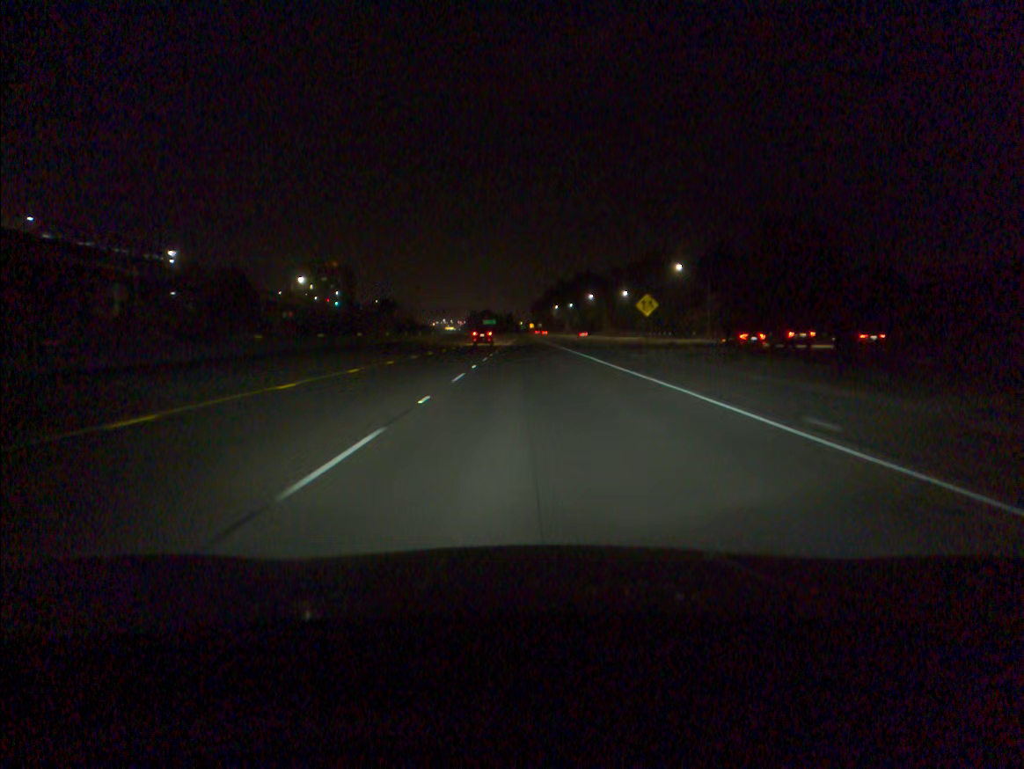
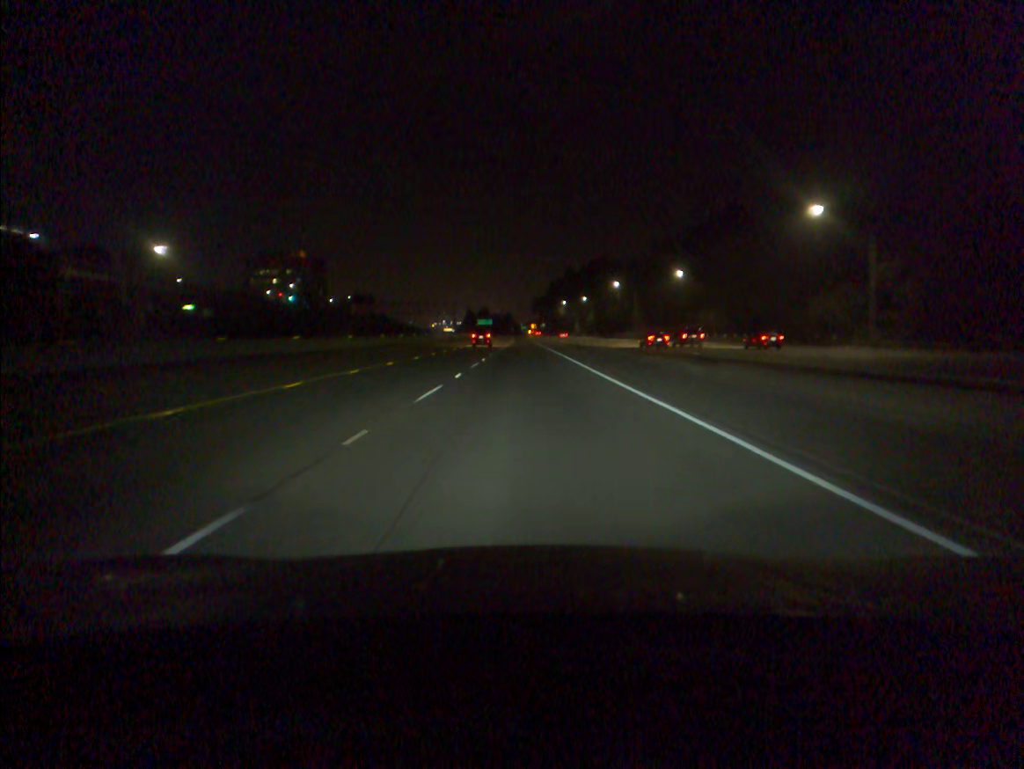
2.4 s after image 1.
(-0.1, +64.3) m; 0°
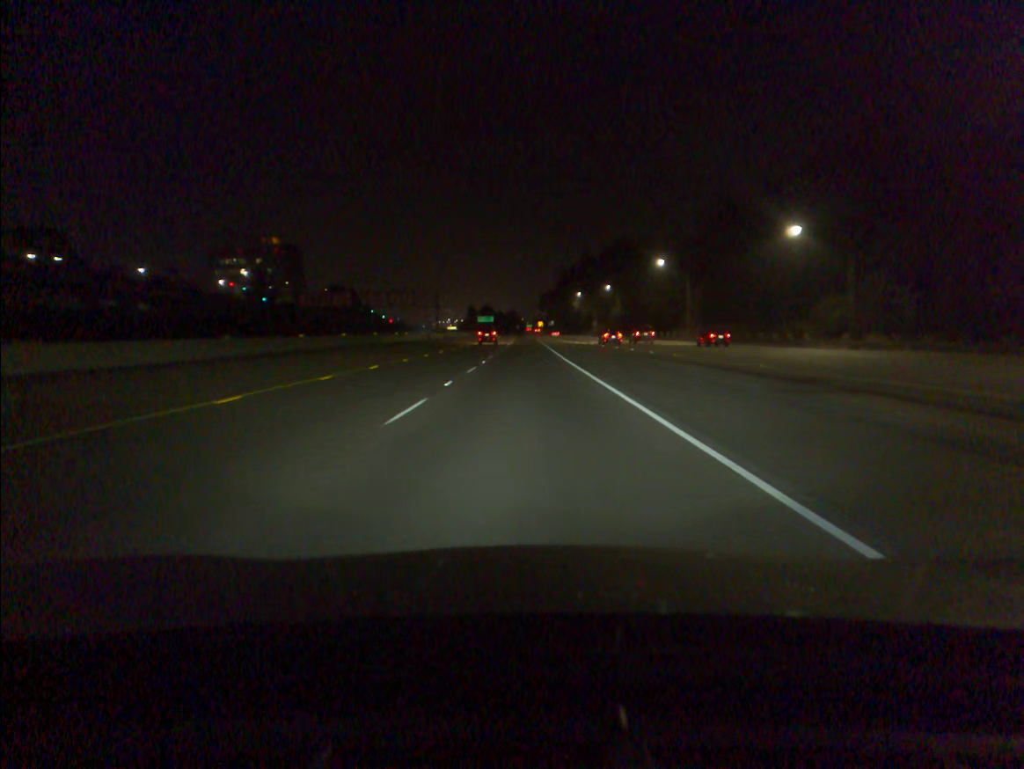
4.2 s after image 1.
(-0.2, +48.2) m; 0°
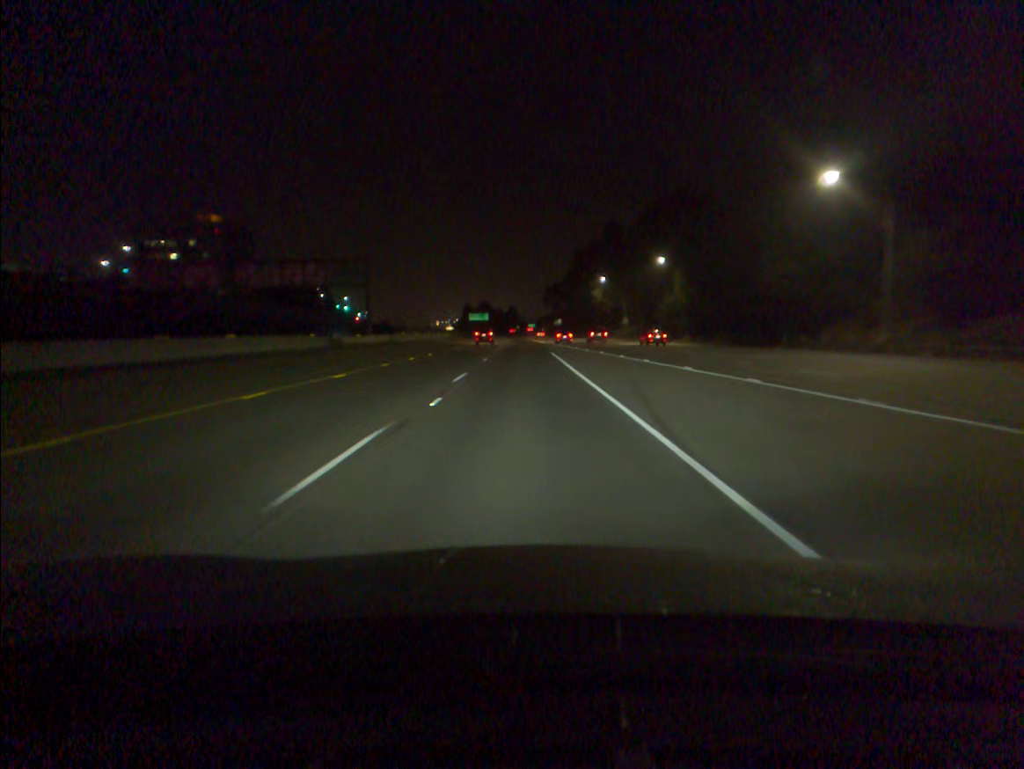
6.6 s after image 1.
(-0.1, +64.8) m; 0°
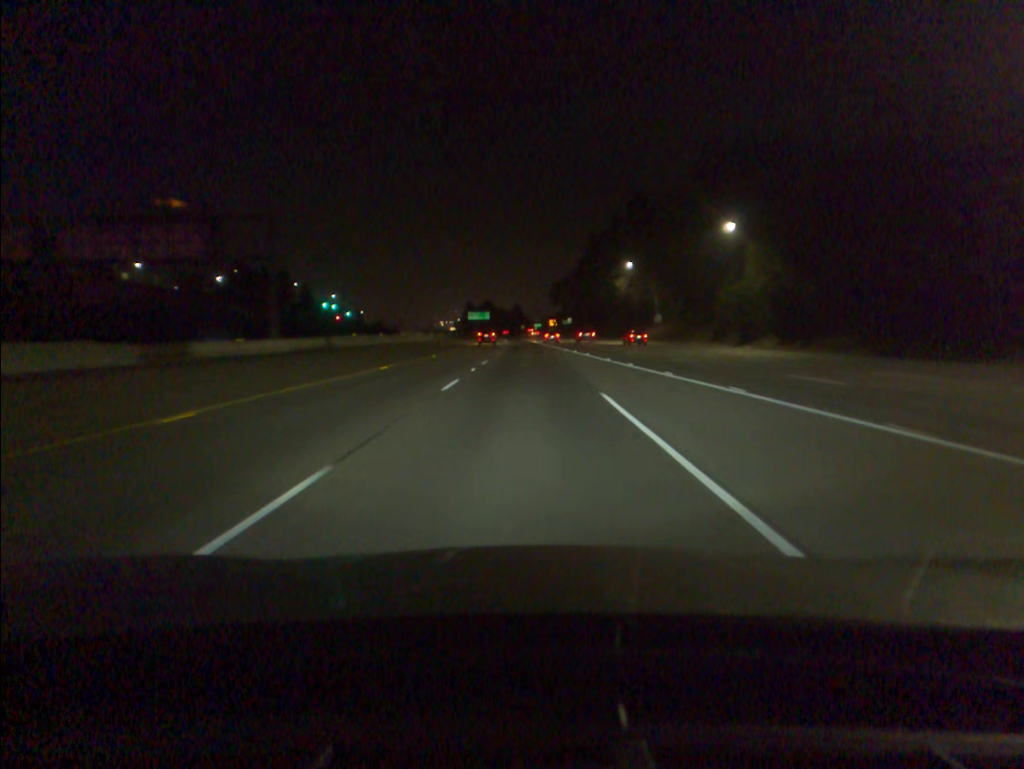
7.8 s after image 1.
(-0.1, +32.4) m; 0°
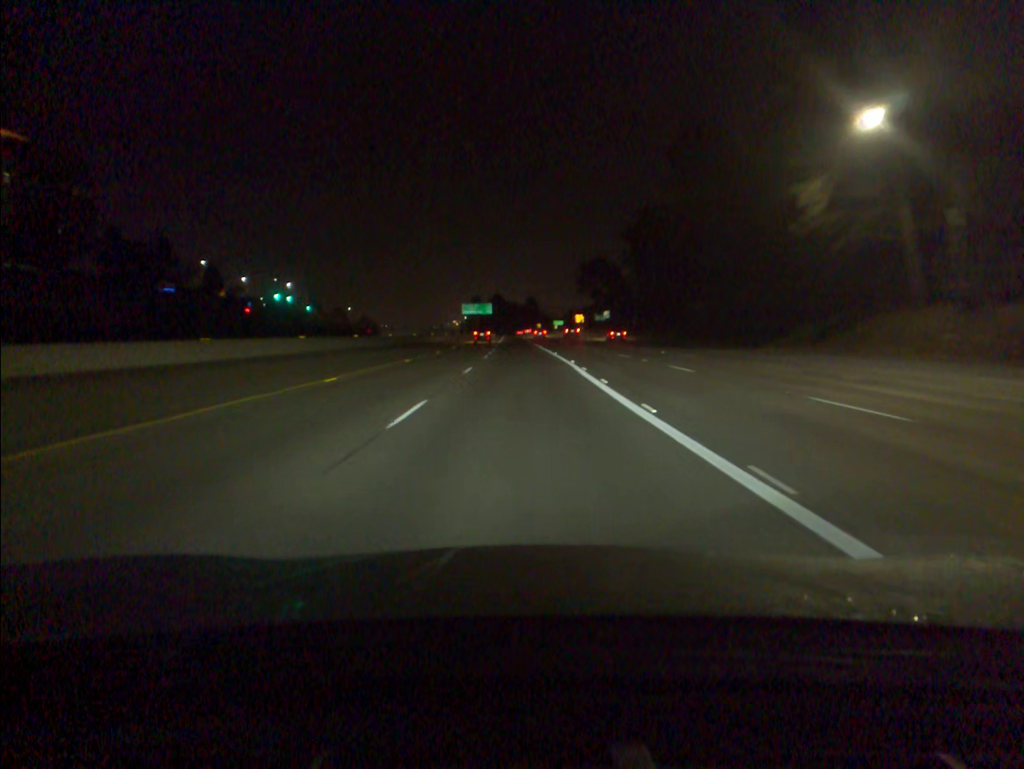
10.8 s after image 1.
(-0.4, +80.4) m; -1°
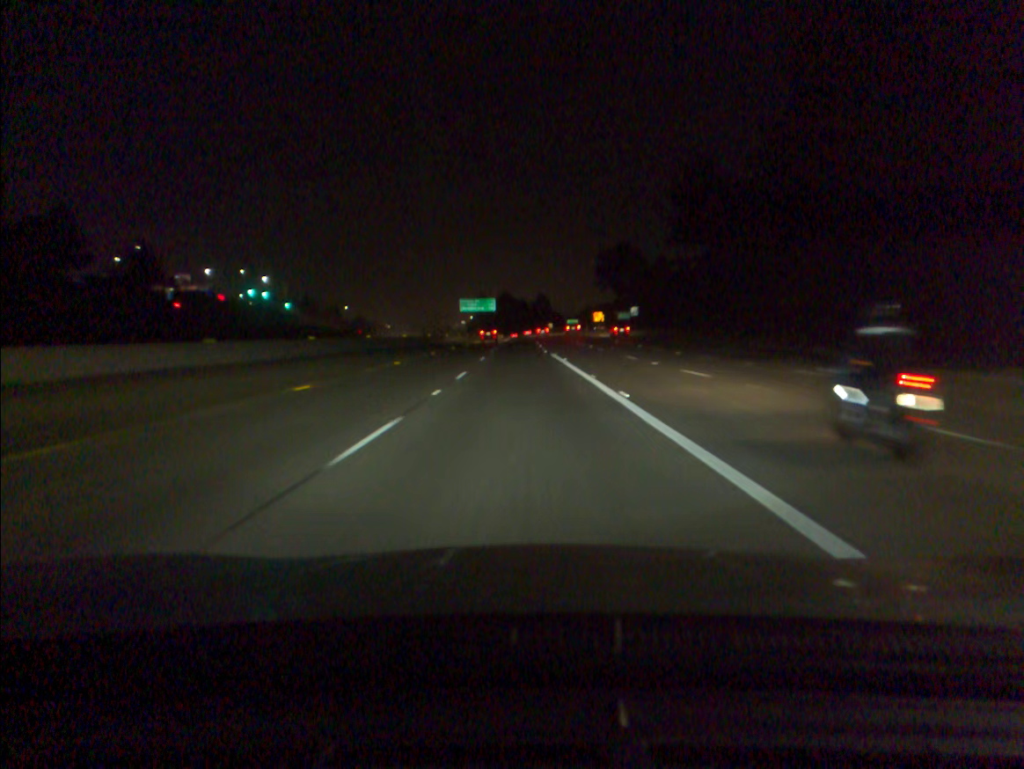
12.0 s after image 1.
(-0.2, +32.1) m; -1°
